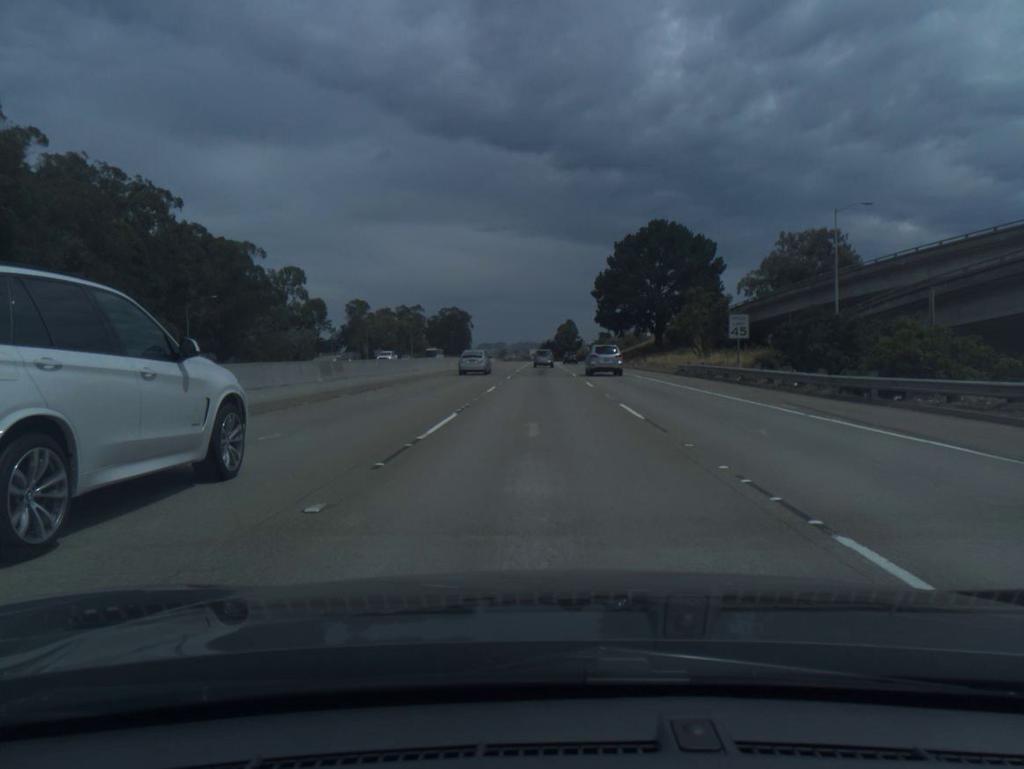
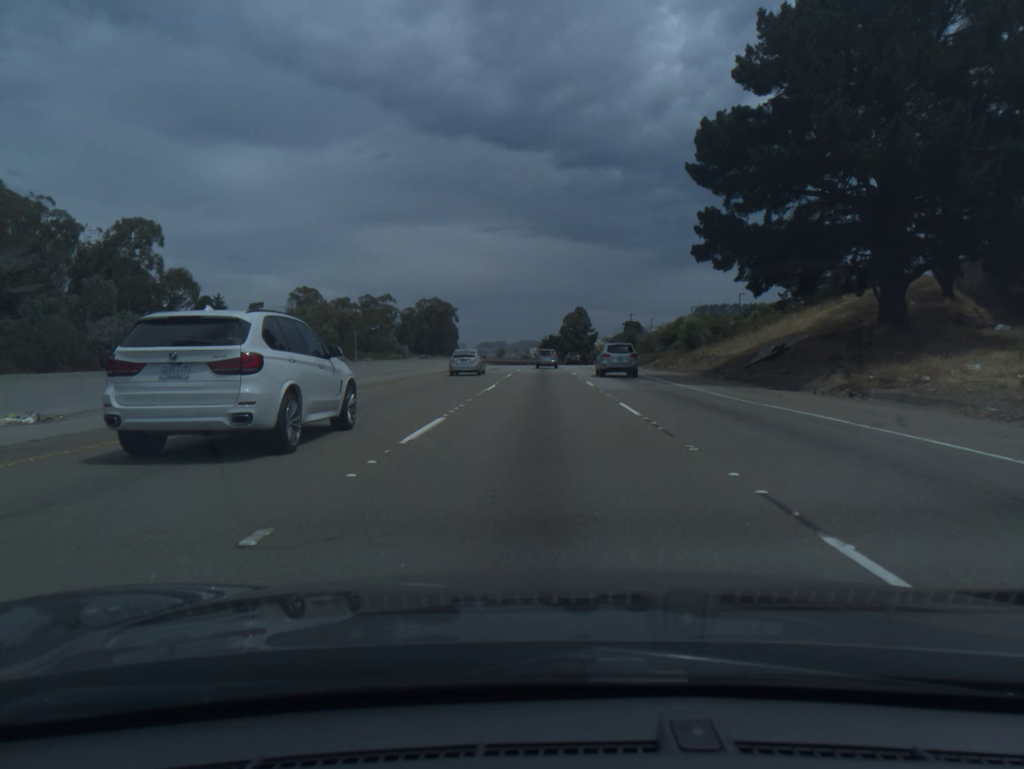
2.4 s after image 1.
(+0.2, +74.4) m; 0°
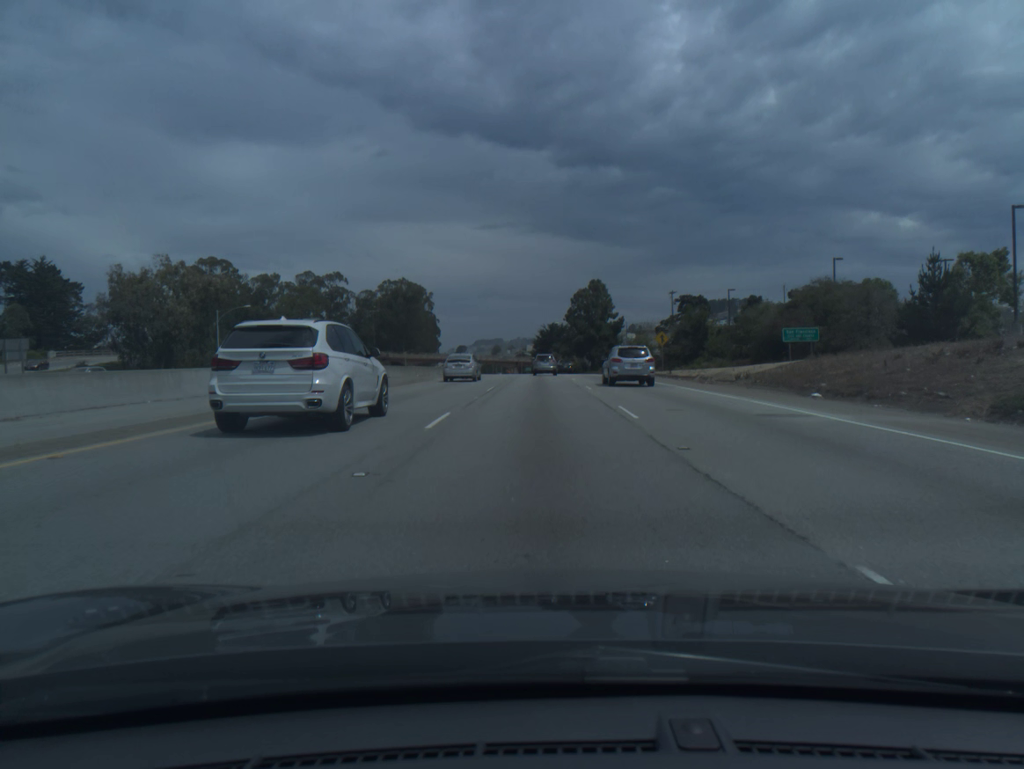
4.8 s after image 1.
(+0.1, +72.7) m; 0°
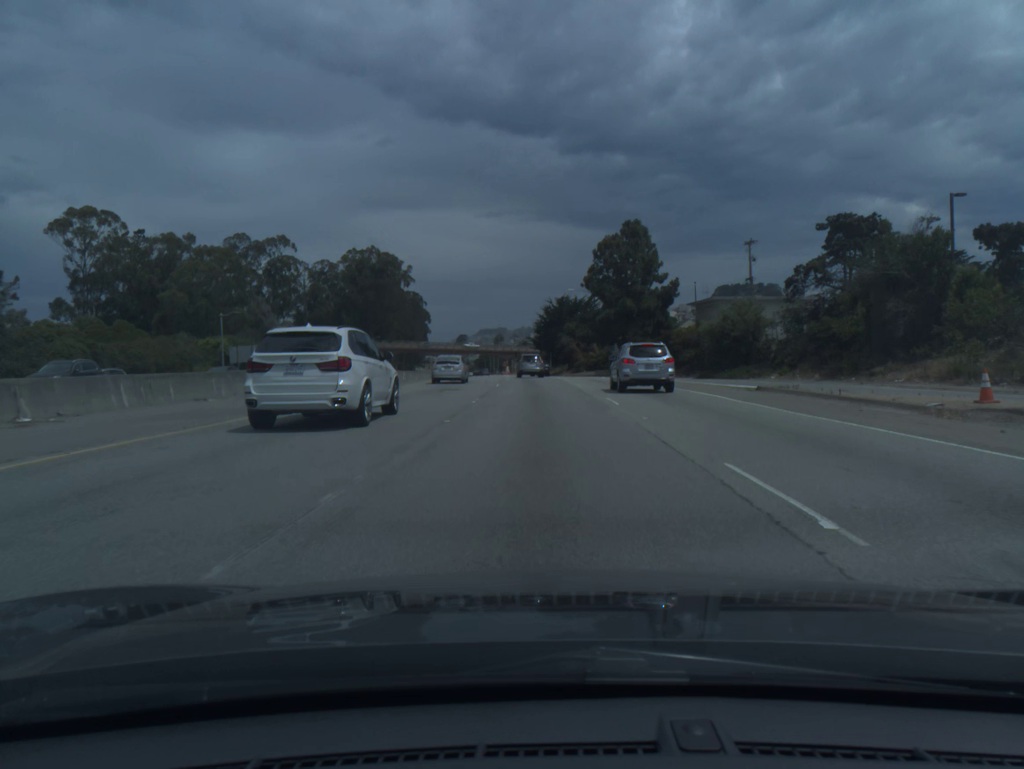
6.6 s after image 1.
(-0.1, +53.2) m; 0°
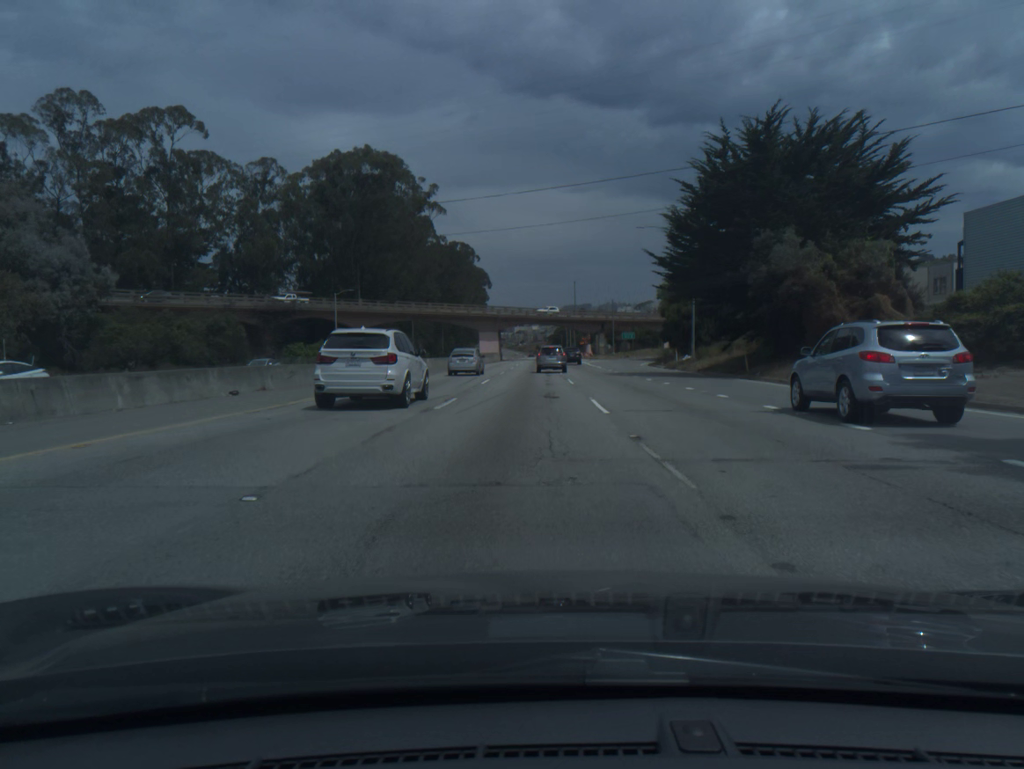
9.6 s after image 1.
(-3.2, +85.5) m; -6°
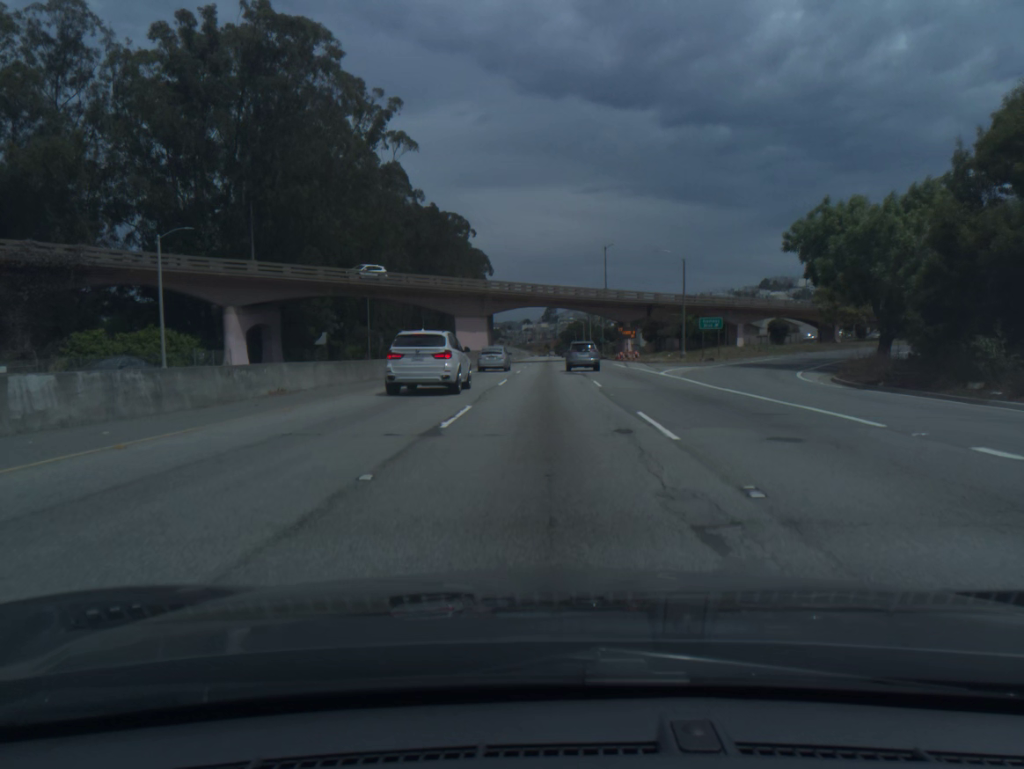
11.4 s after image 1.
(-0.7, +48.7) m; -1°
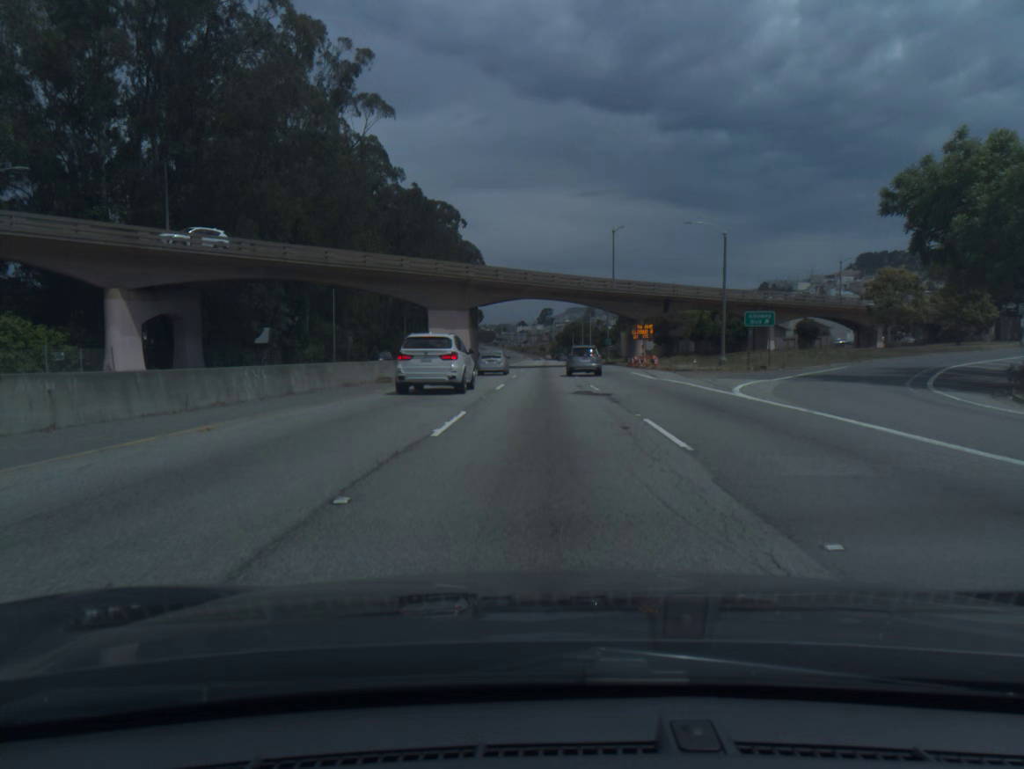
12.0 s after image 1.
(+0.1, +15.8) m; 0°
